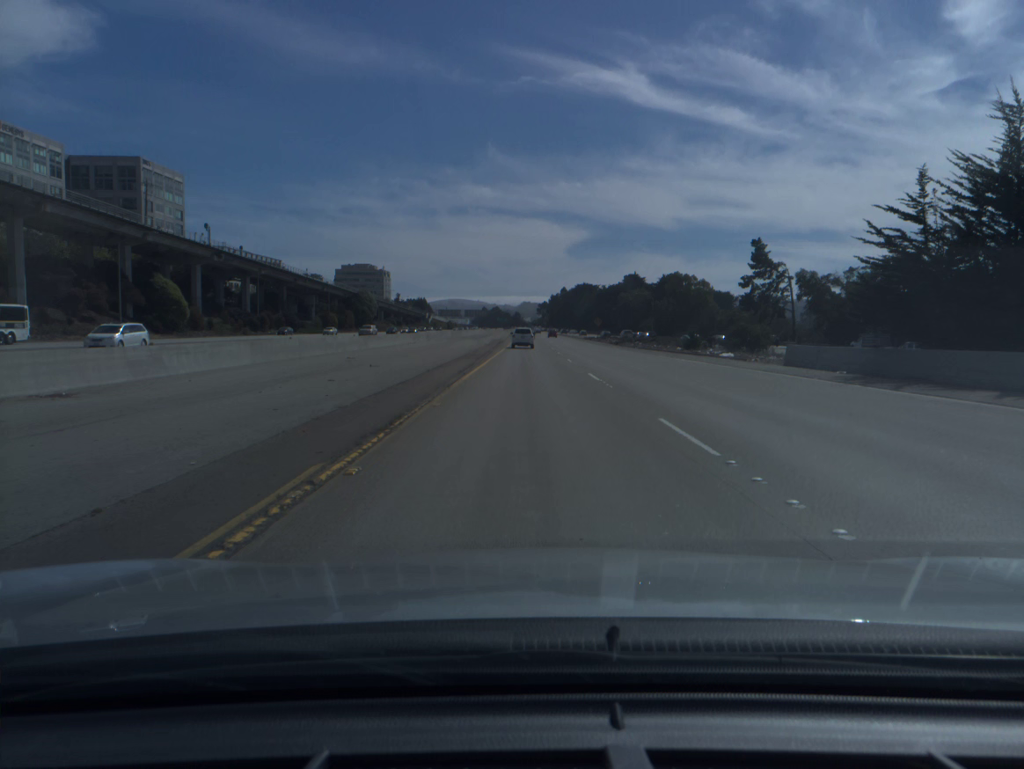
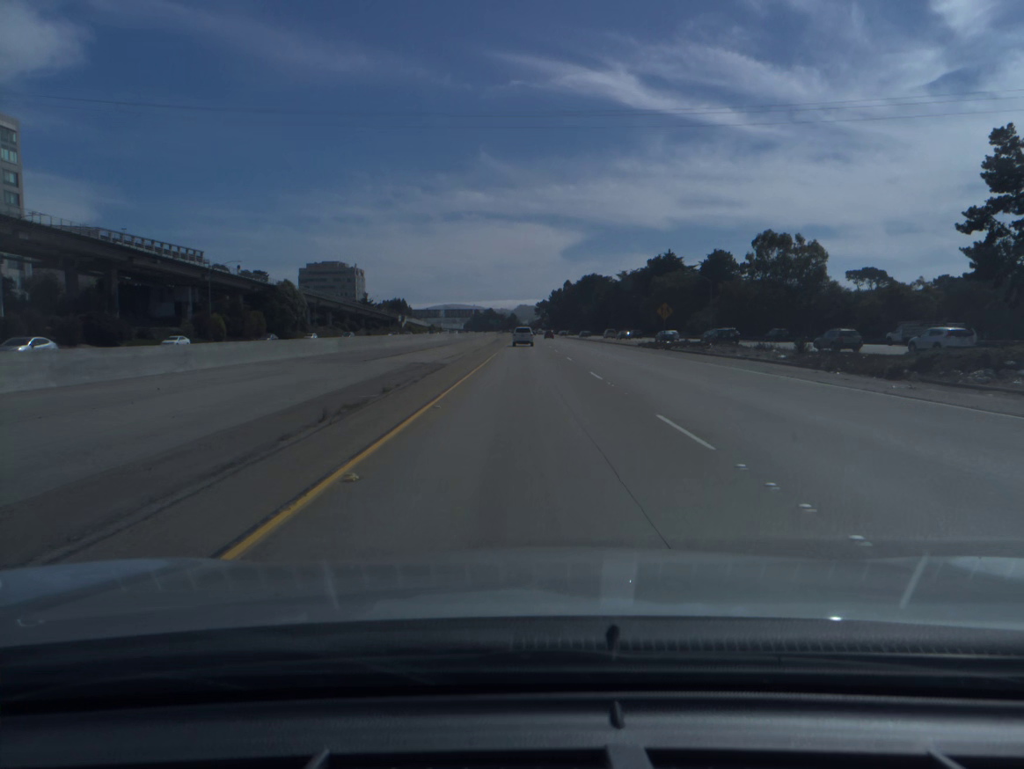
(0.0, +73.7) m; 0°
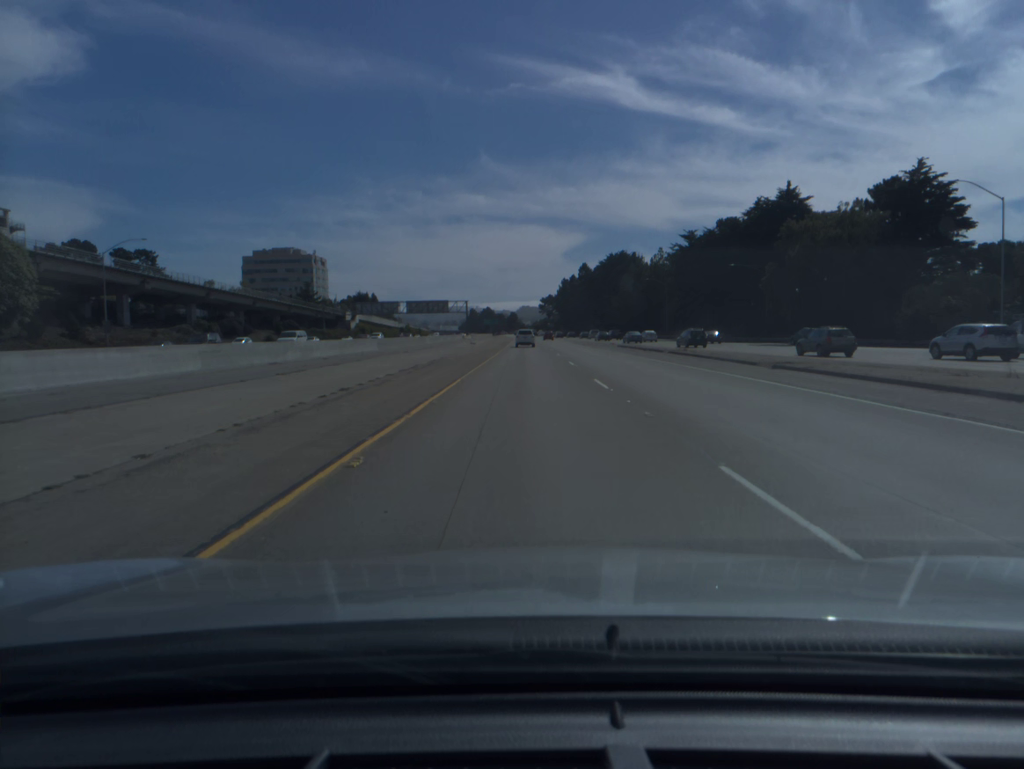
(-0.1, +92.6) m; 0°
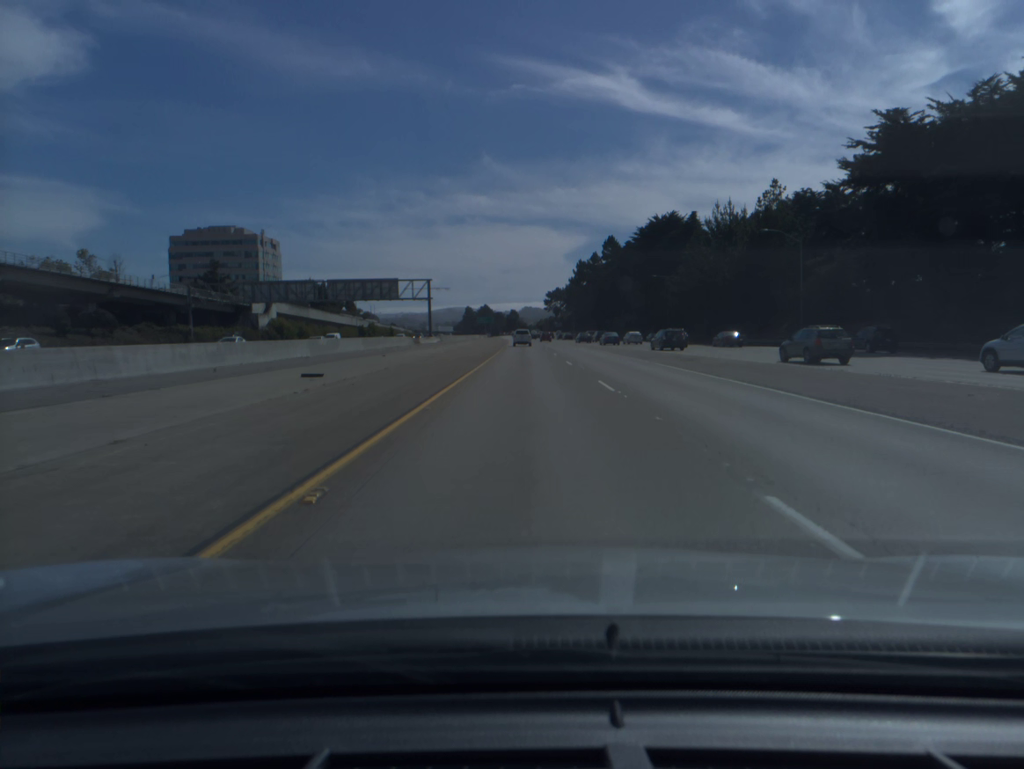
(-0.2, +74.4) m; 0°
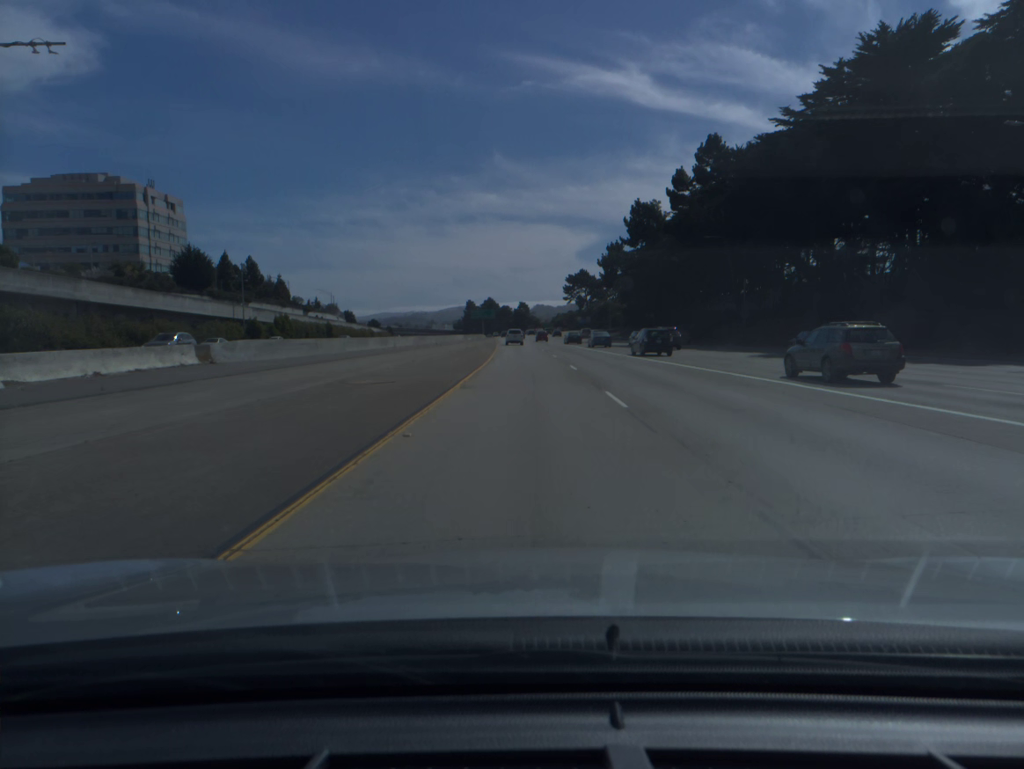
(-0.4, +92.6) m; -1°
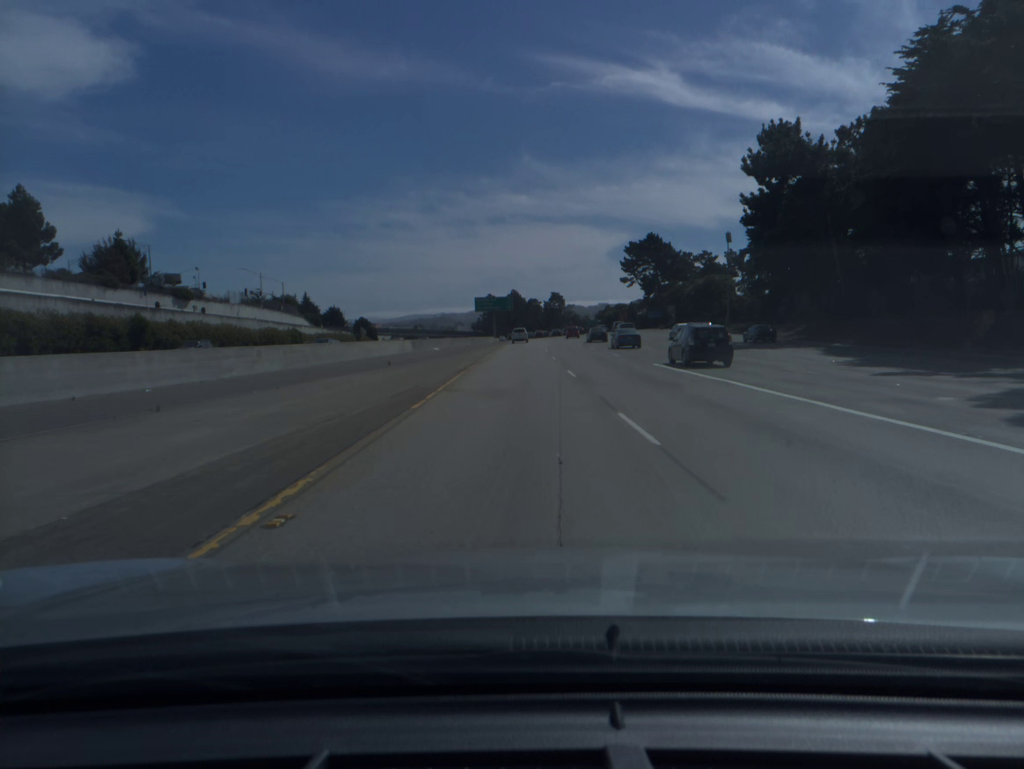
(-1.5, +92.2) m; -2°
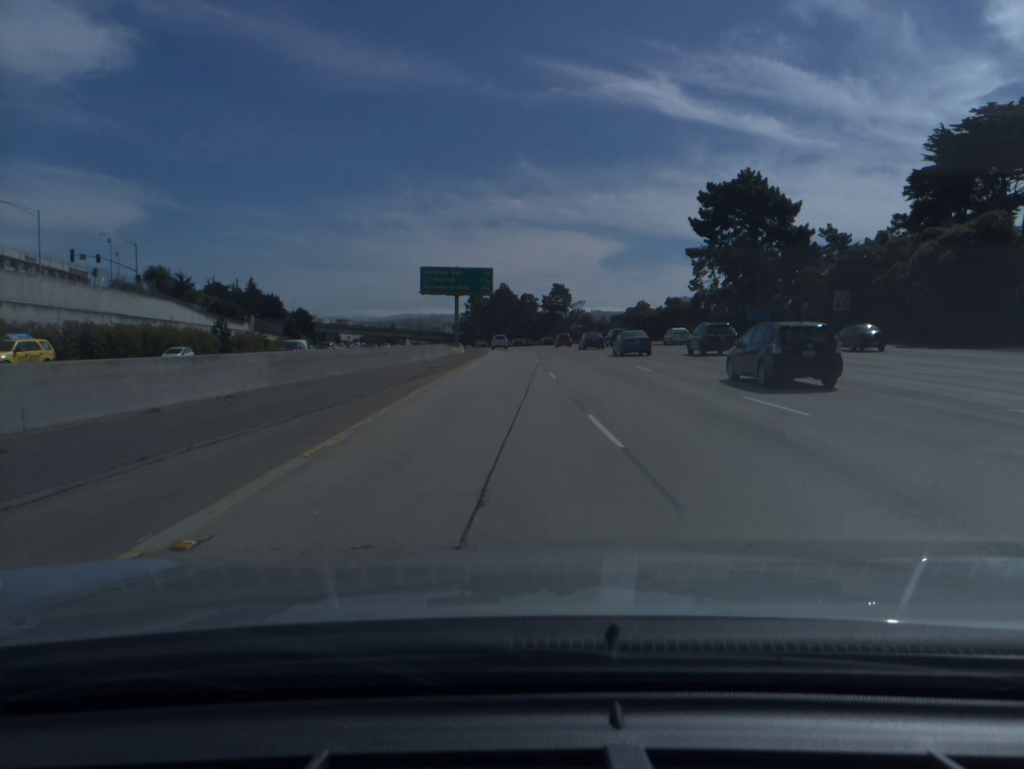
(-0.1, +73.5) m; 0°
